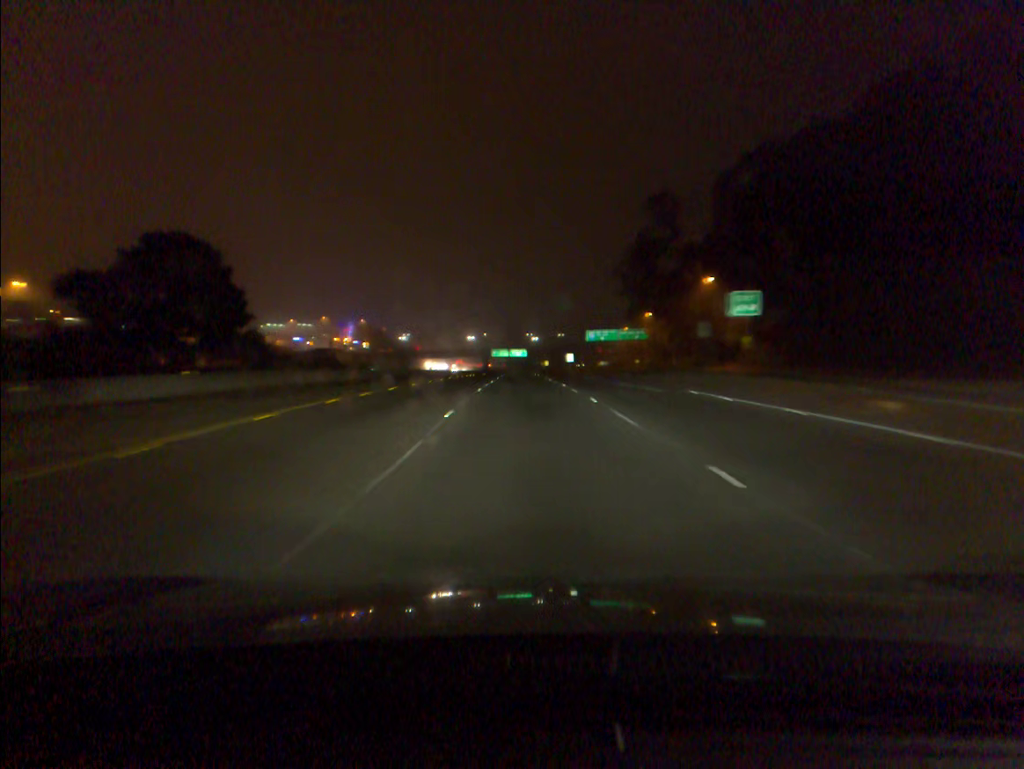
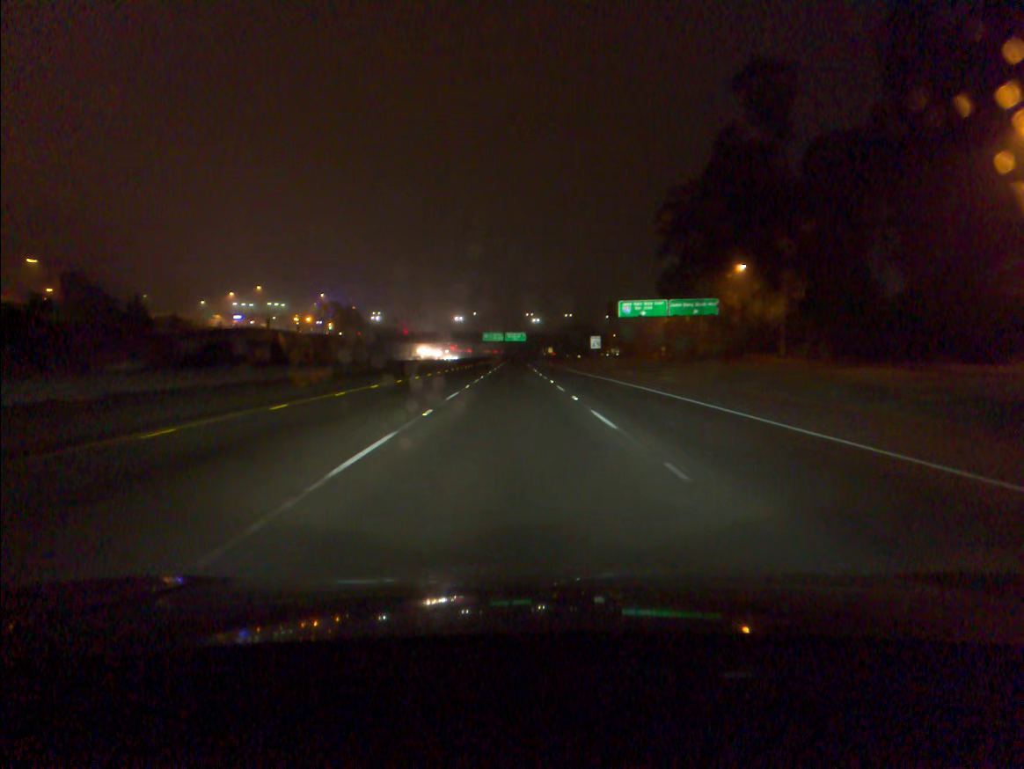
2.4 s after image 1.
(0.0, +58.9) m; 0°
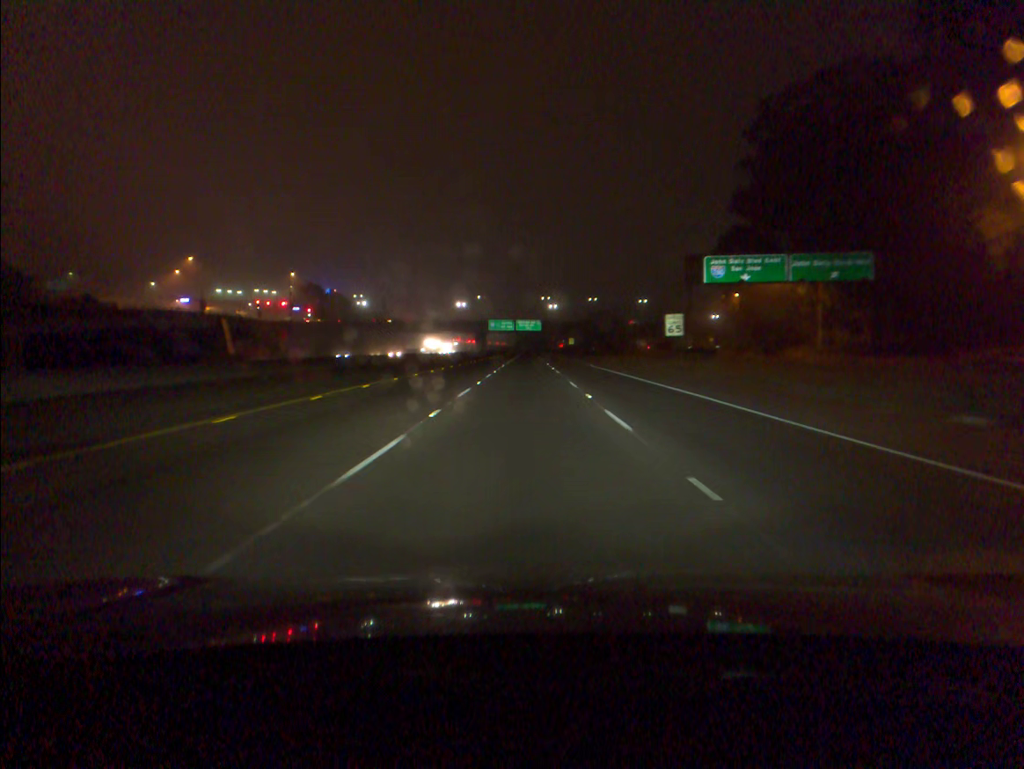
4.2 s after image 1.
(-0.4, +45.0) m; -1°
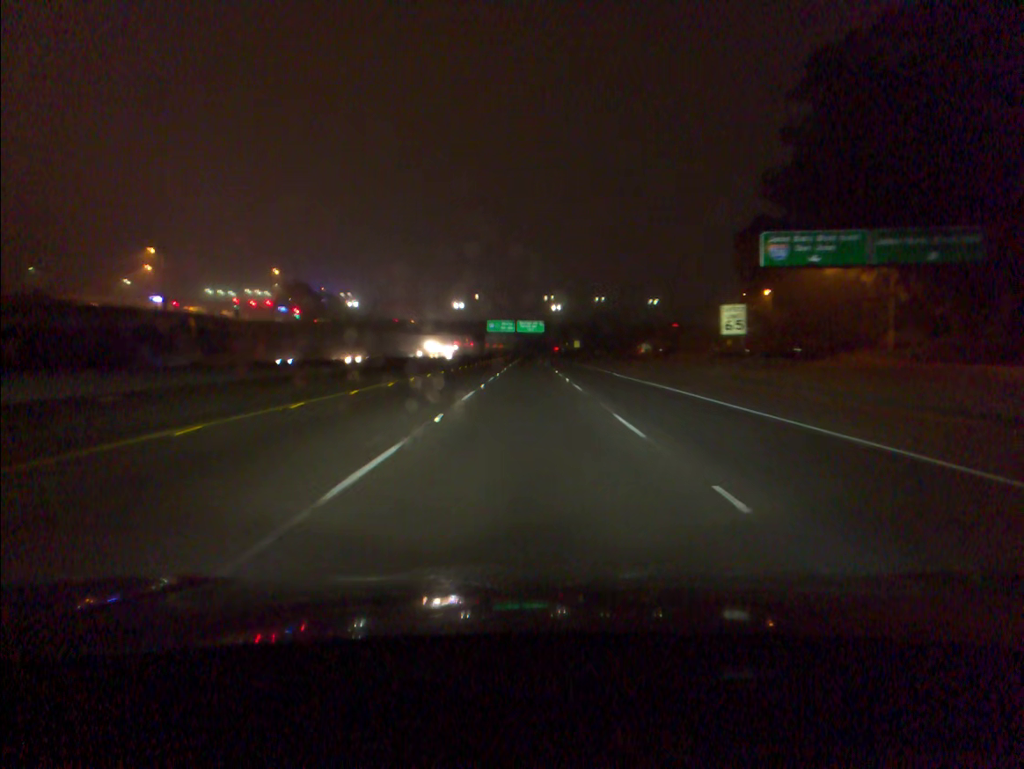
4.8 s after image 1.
(0.0, +15.3) m; 0°
